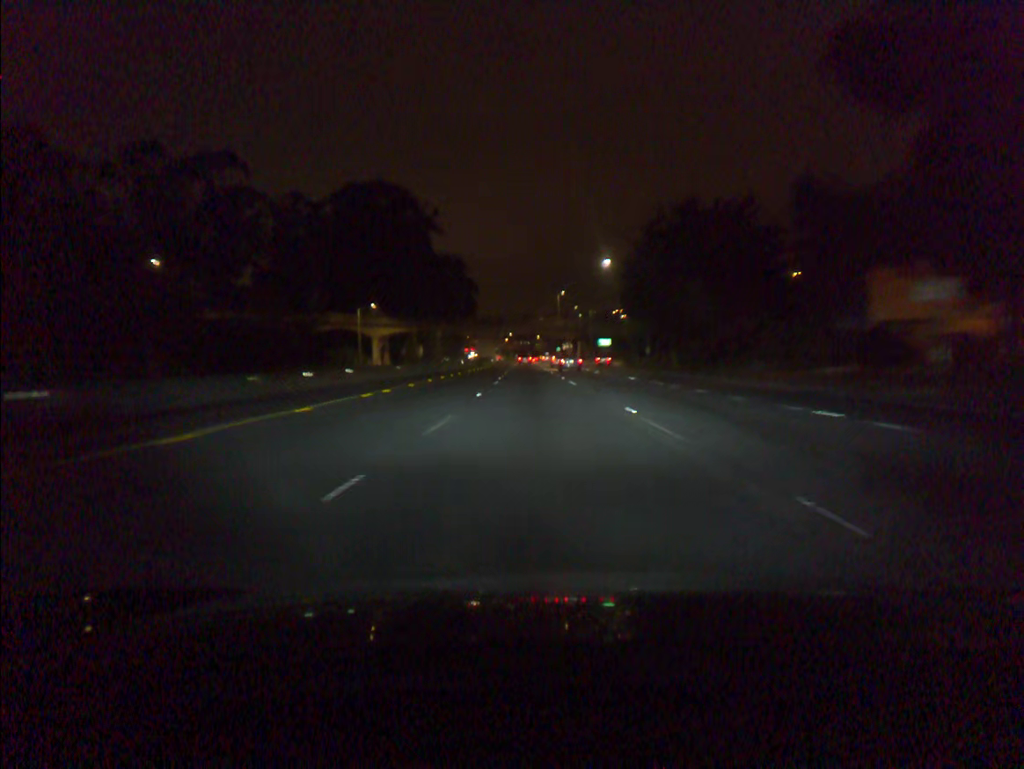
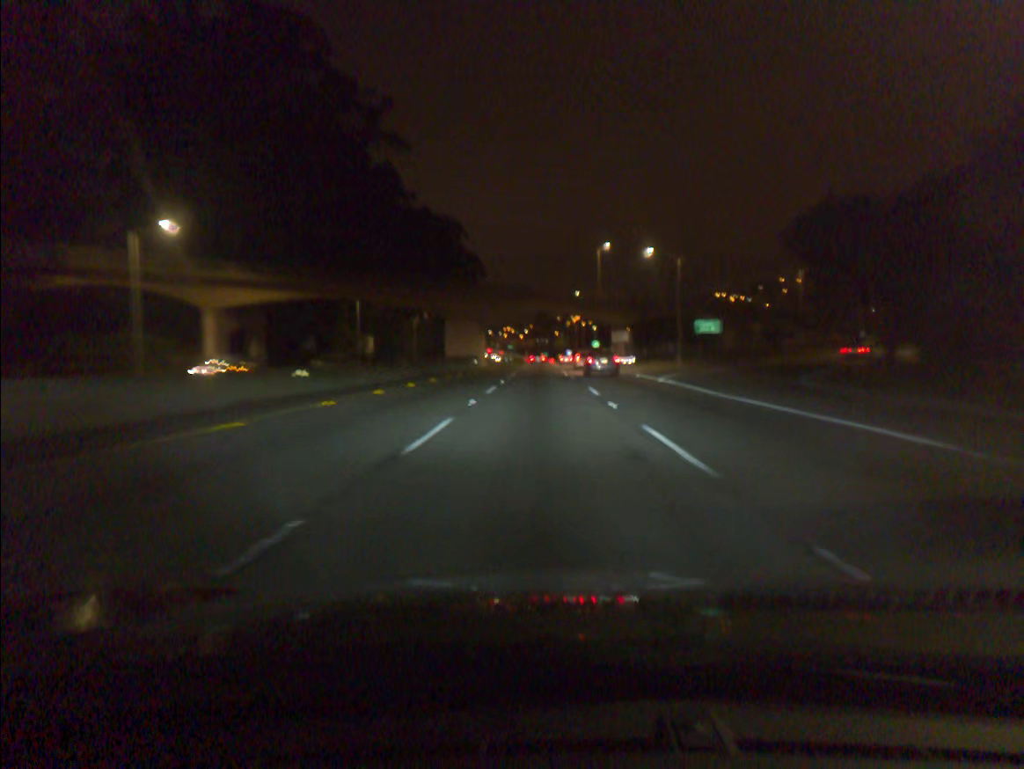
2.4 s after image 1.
(-1.3, +69.6) m; -1°
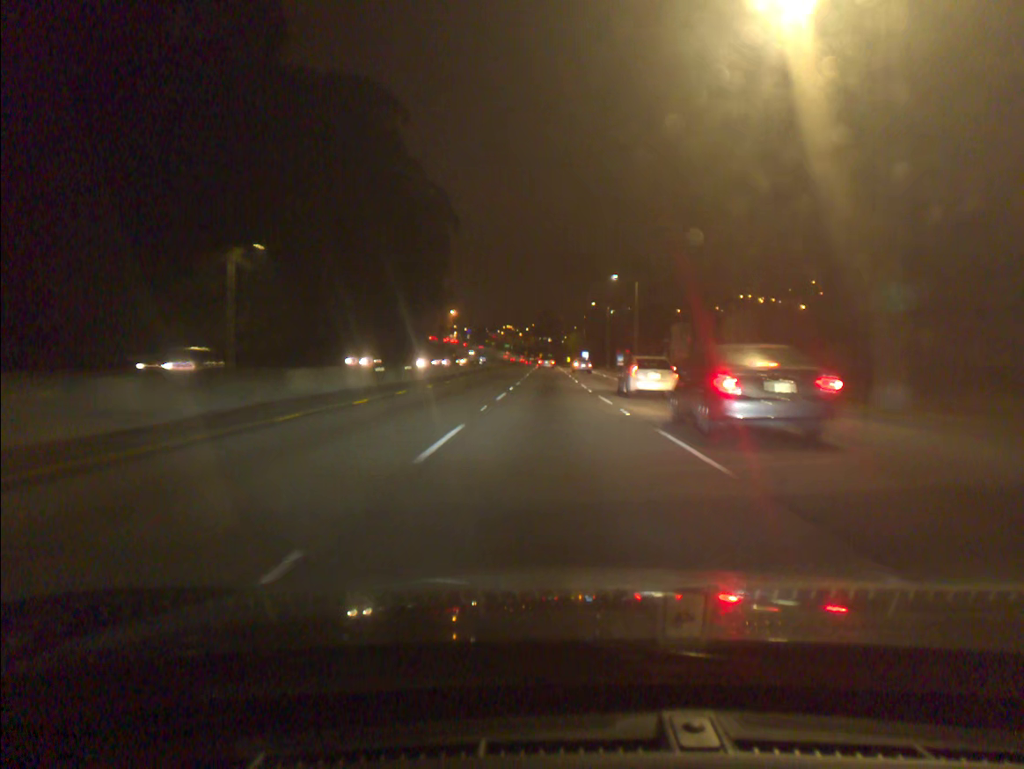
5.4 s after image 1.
(-0.1, +89.1) m; 0°
